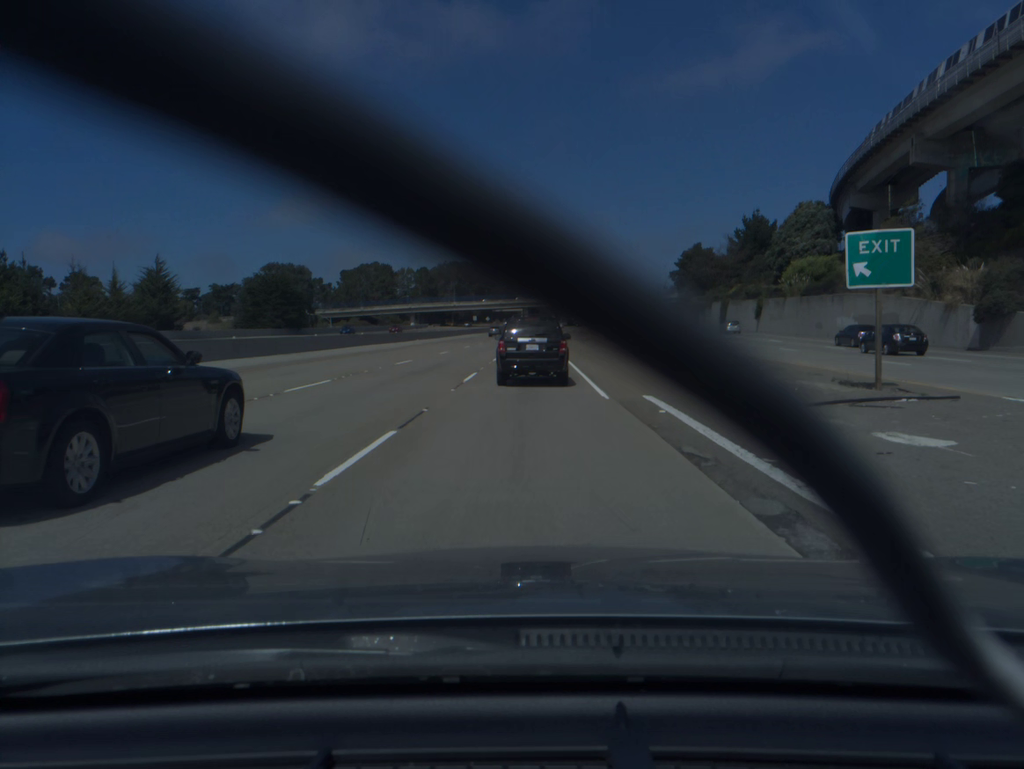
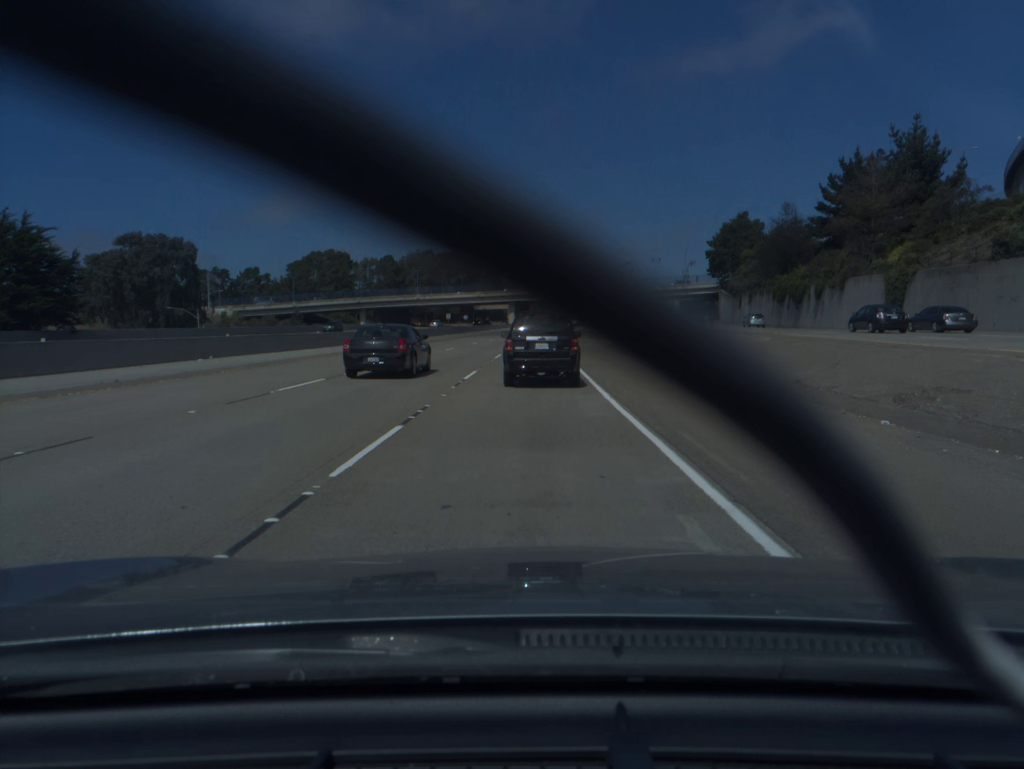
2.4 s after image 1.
(+0.2, +57.9) m; +1°
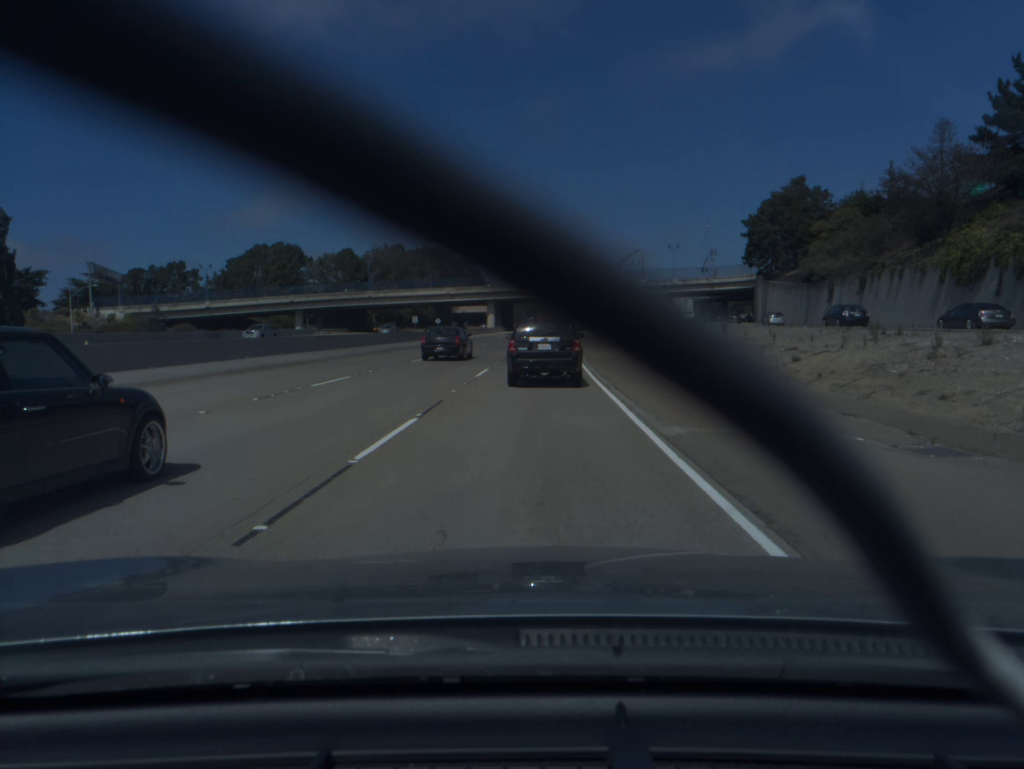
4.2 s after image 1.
(+0.4, +41.8) m; +1°
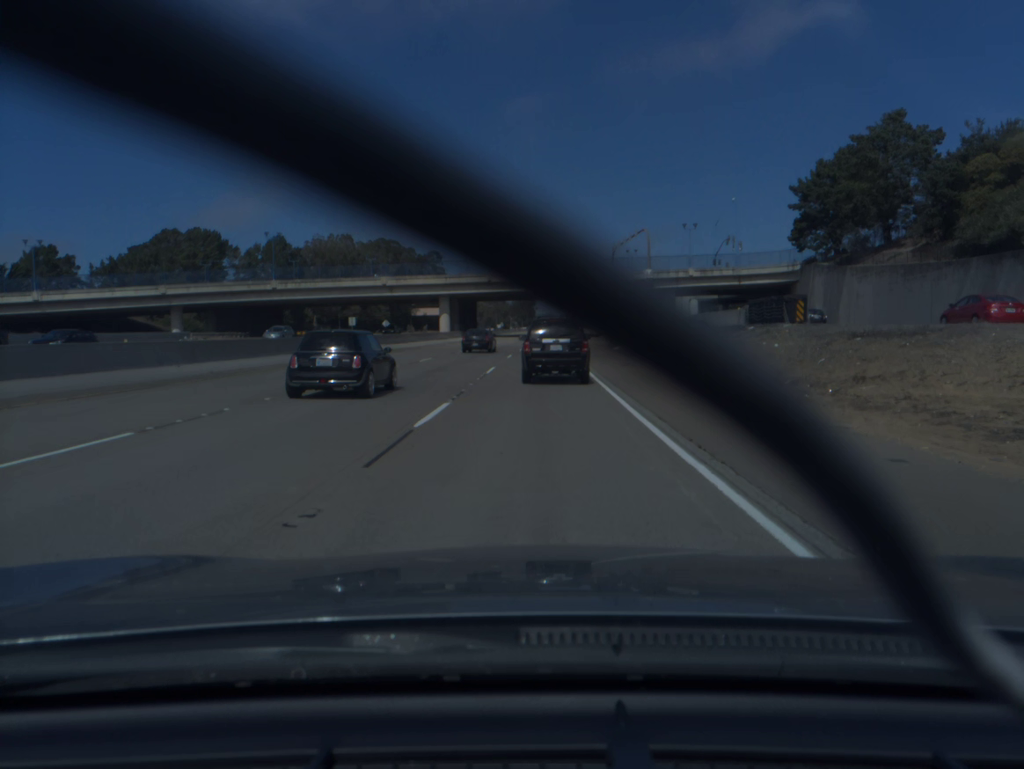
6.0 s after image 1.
(+0.5, +40.7) m; +2°
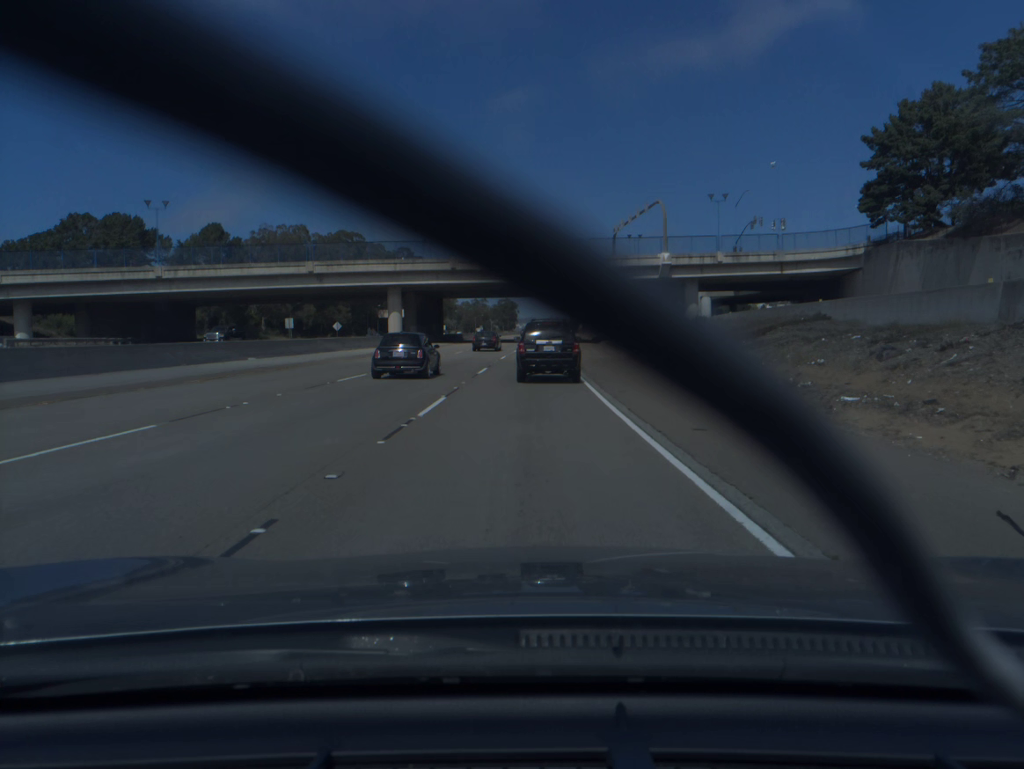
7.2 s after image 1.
(+0.3, +27.2) m; +1°
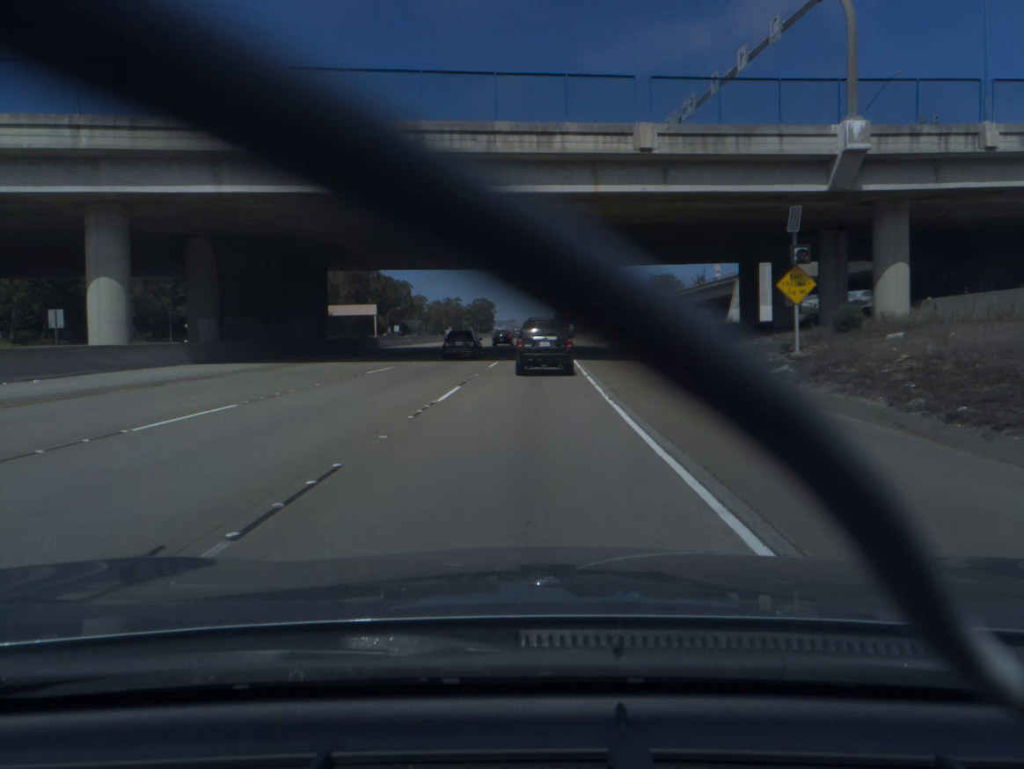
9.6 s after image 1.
(+0.7, +55.3) m; +1°
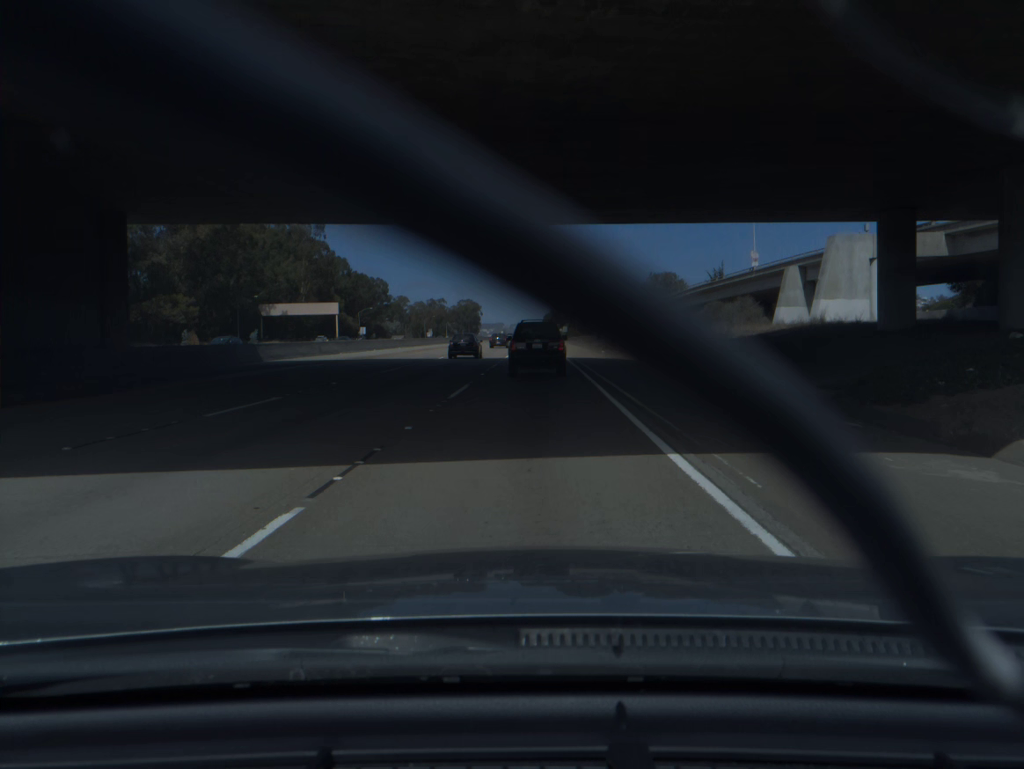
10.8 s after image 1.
(+0.2, +28.0) m; +1°
